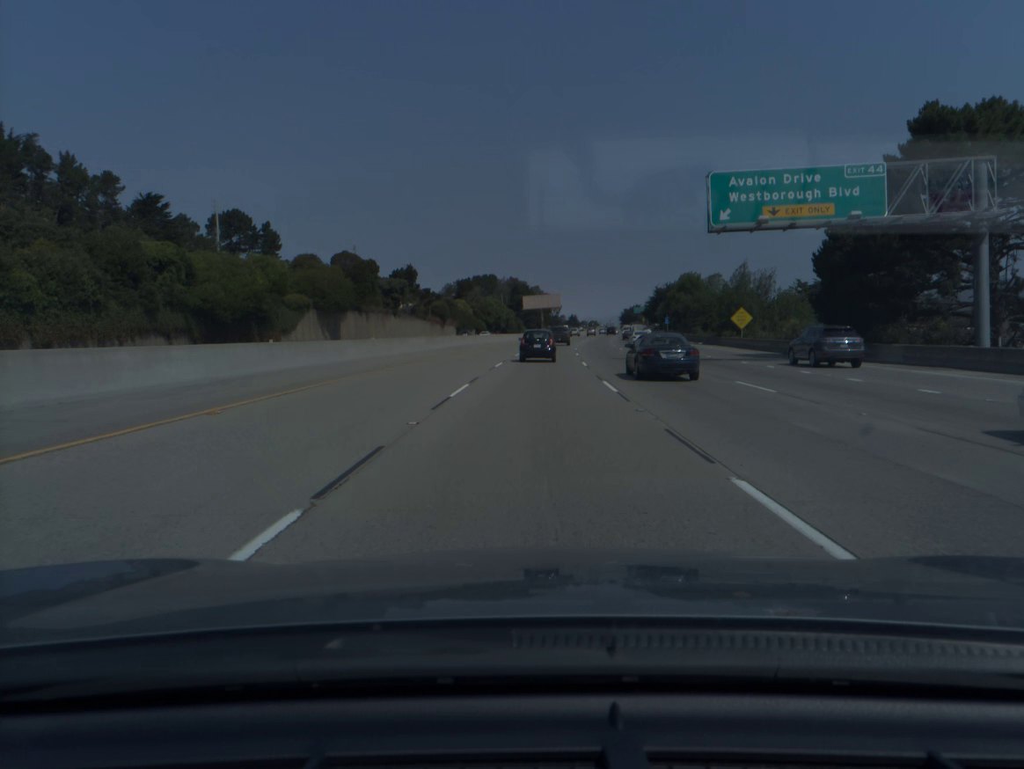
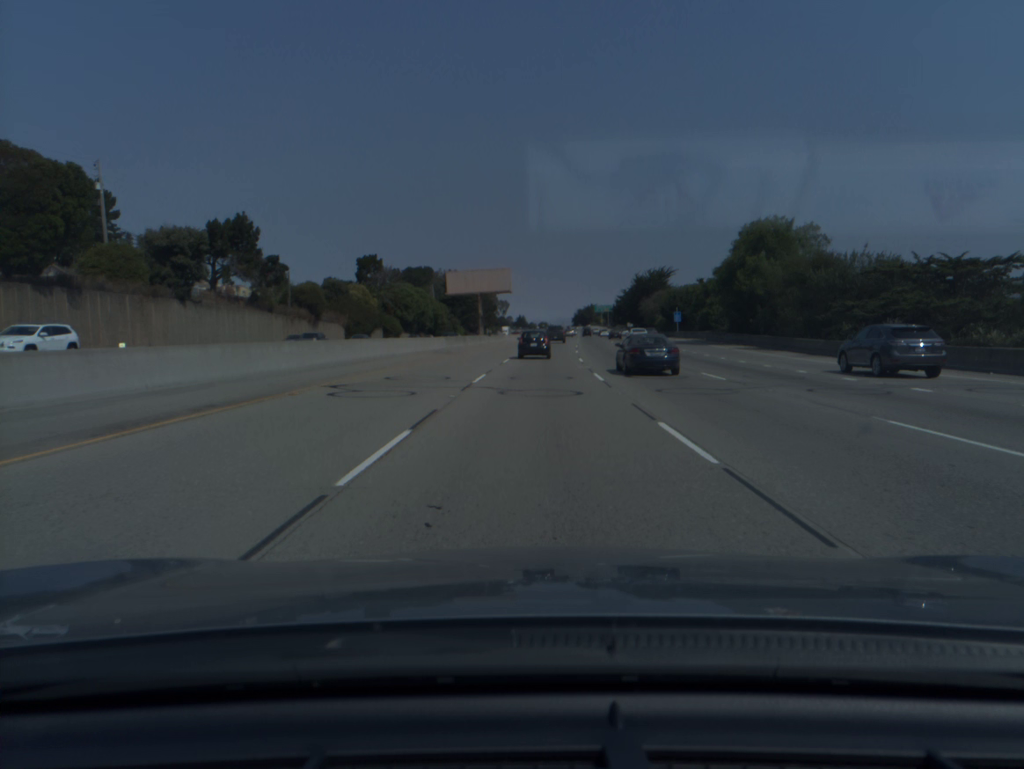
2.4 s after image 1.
(+2.4, +68.5) m; +4°
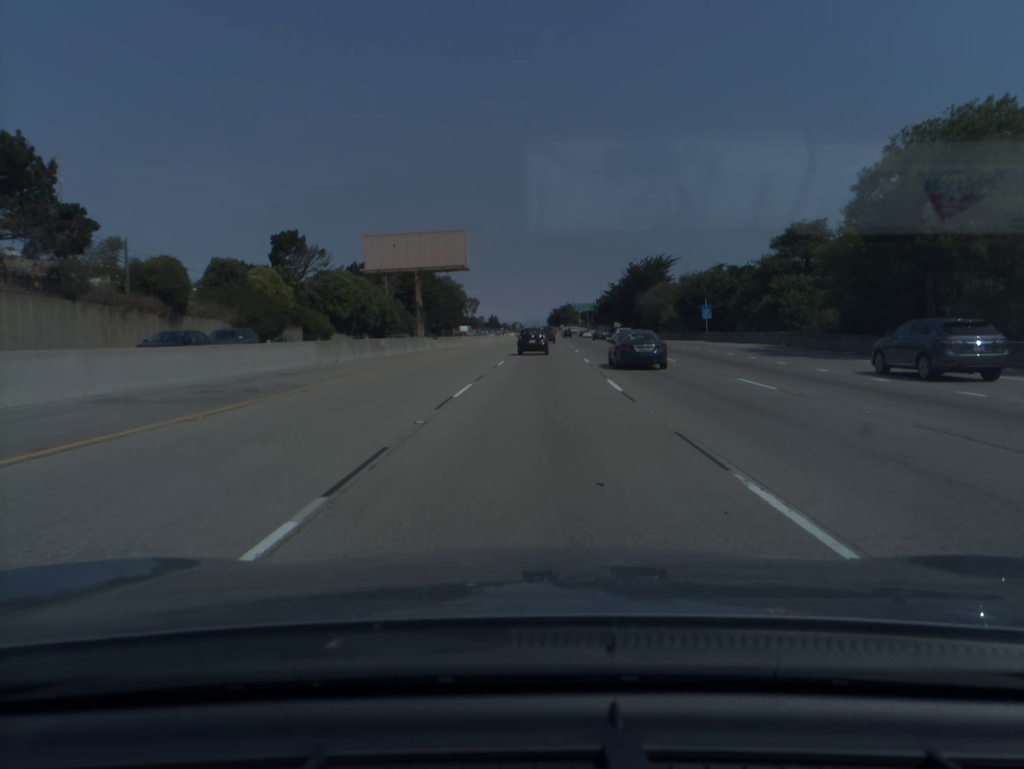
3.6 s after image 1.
(+0.6, +34.2) m; +2°
